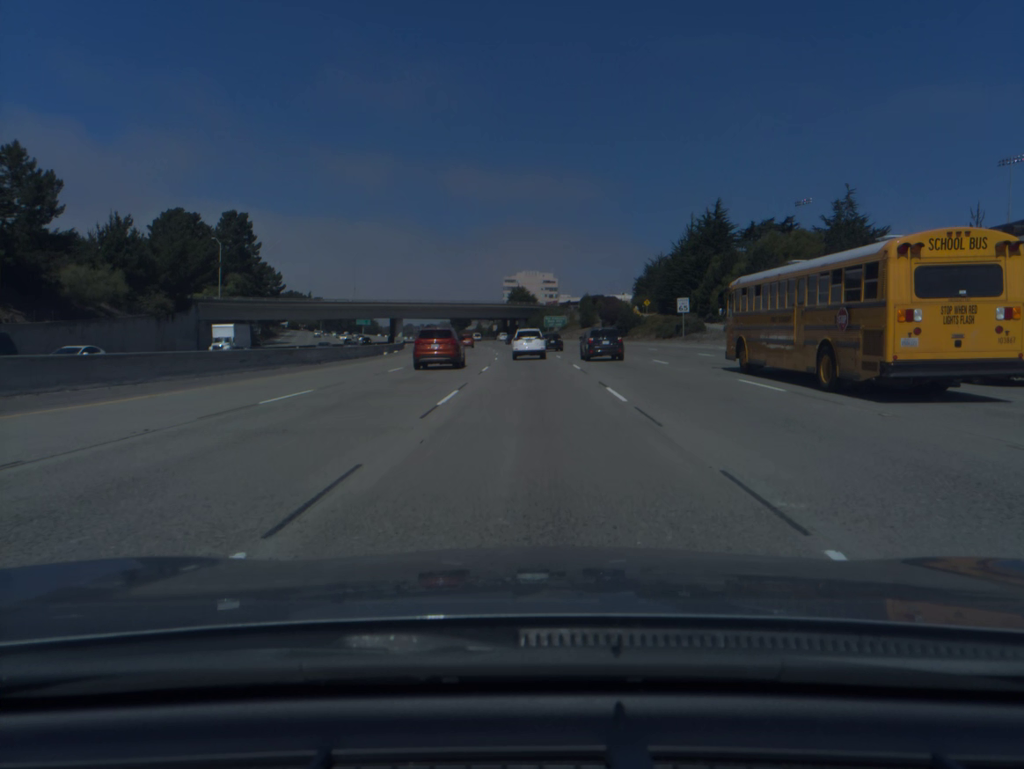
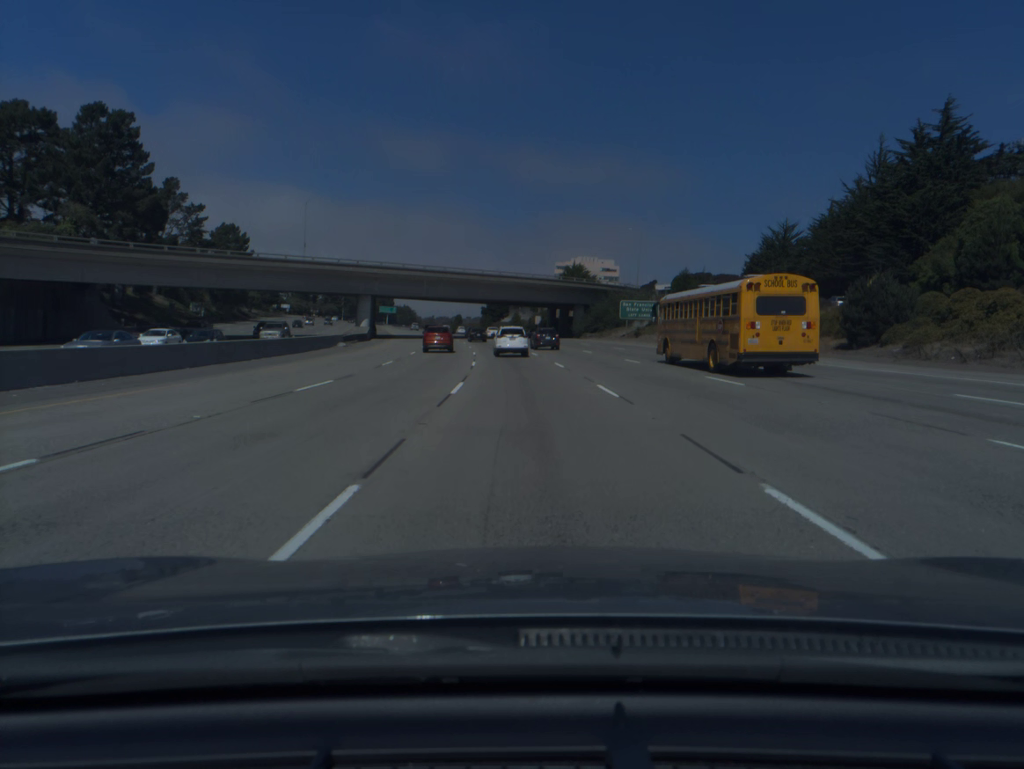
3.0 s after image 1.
(-1.5, +69.2) m; -4°
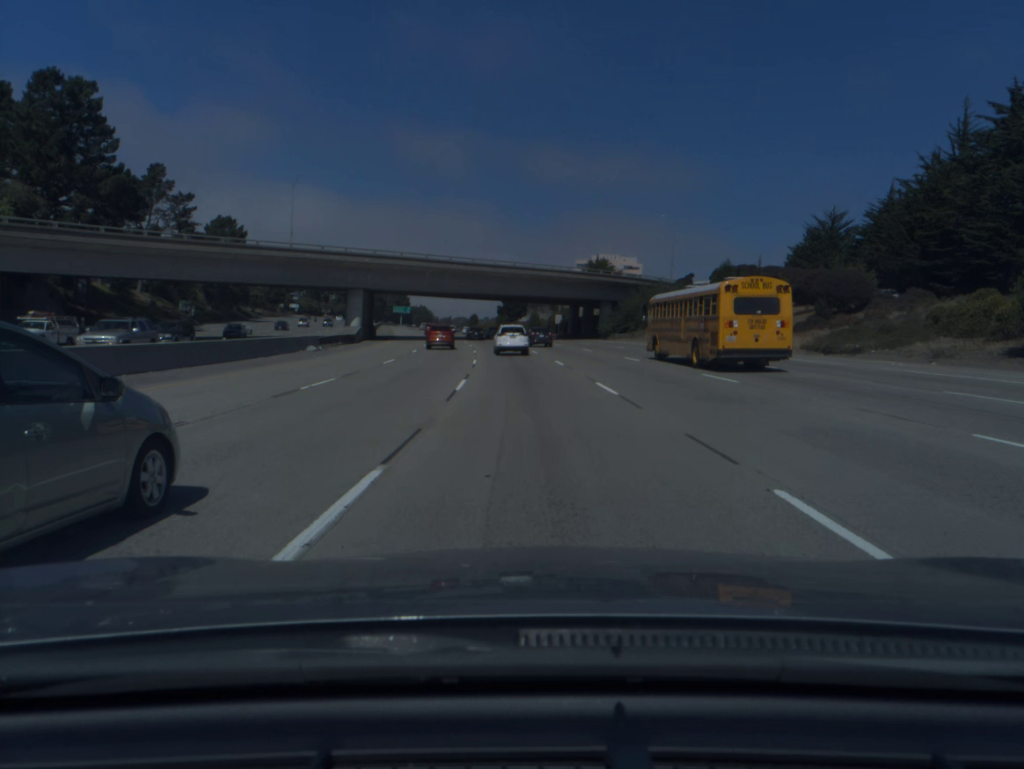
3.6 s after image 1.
(-0.2, +13.8) m; -1°
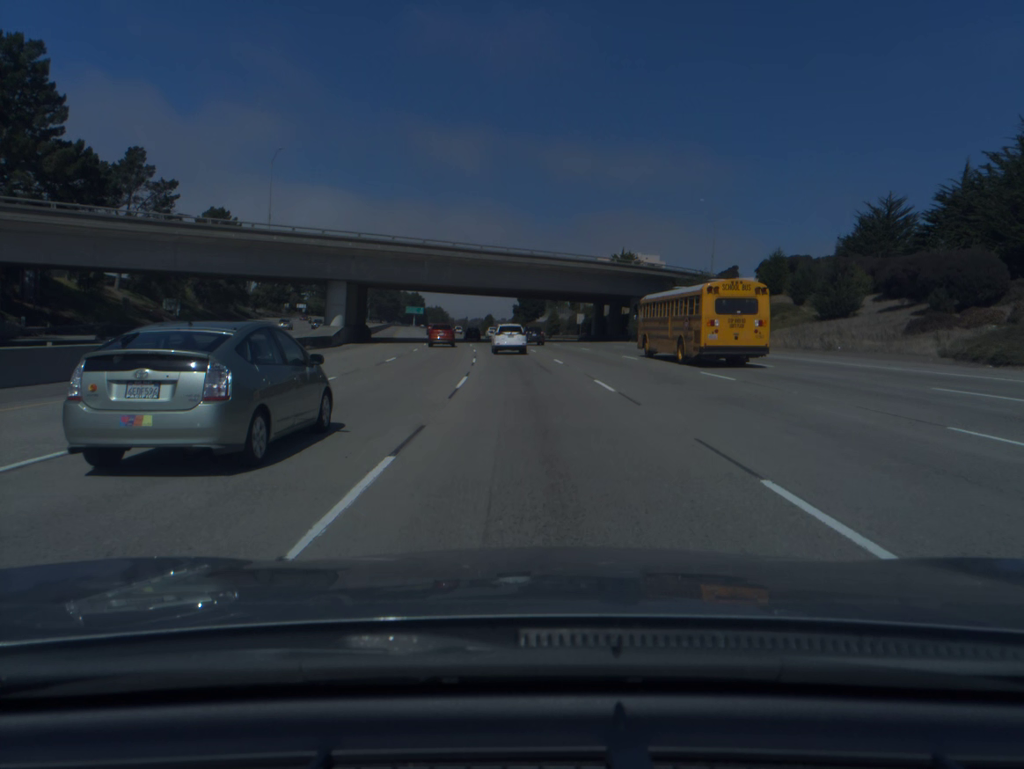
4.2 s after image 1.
(-0.1, +13.9) m; -1°
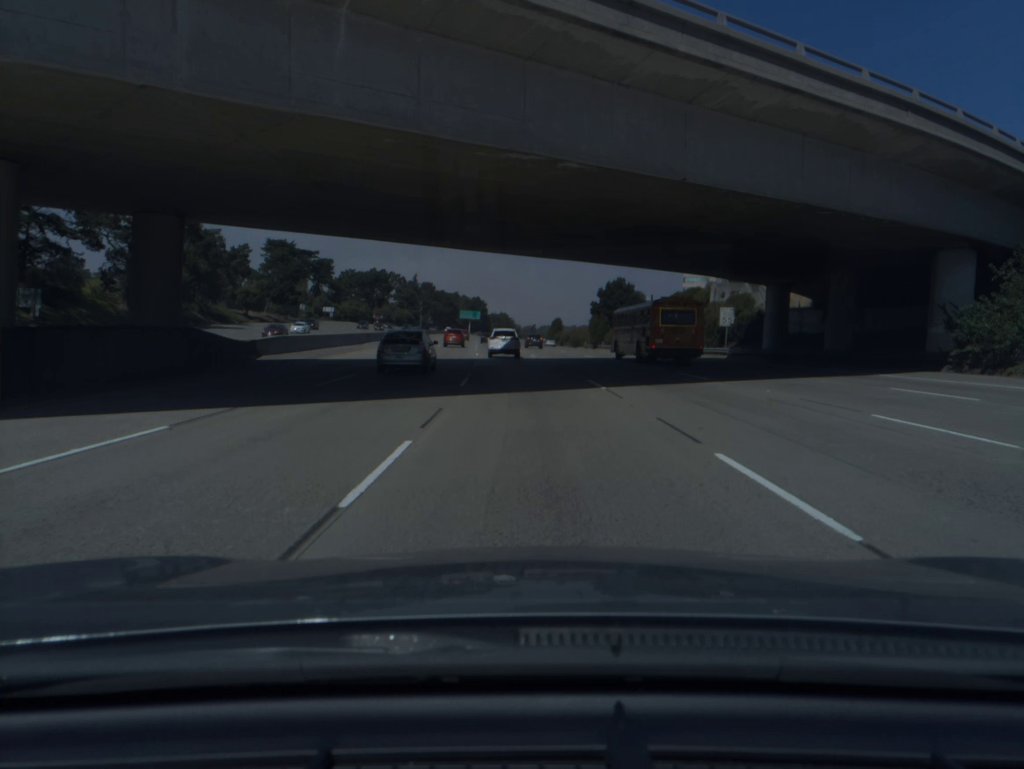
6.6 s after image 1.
(-2.4, +55.1) m; -5°
